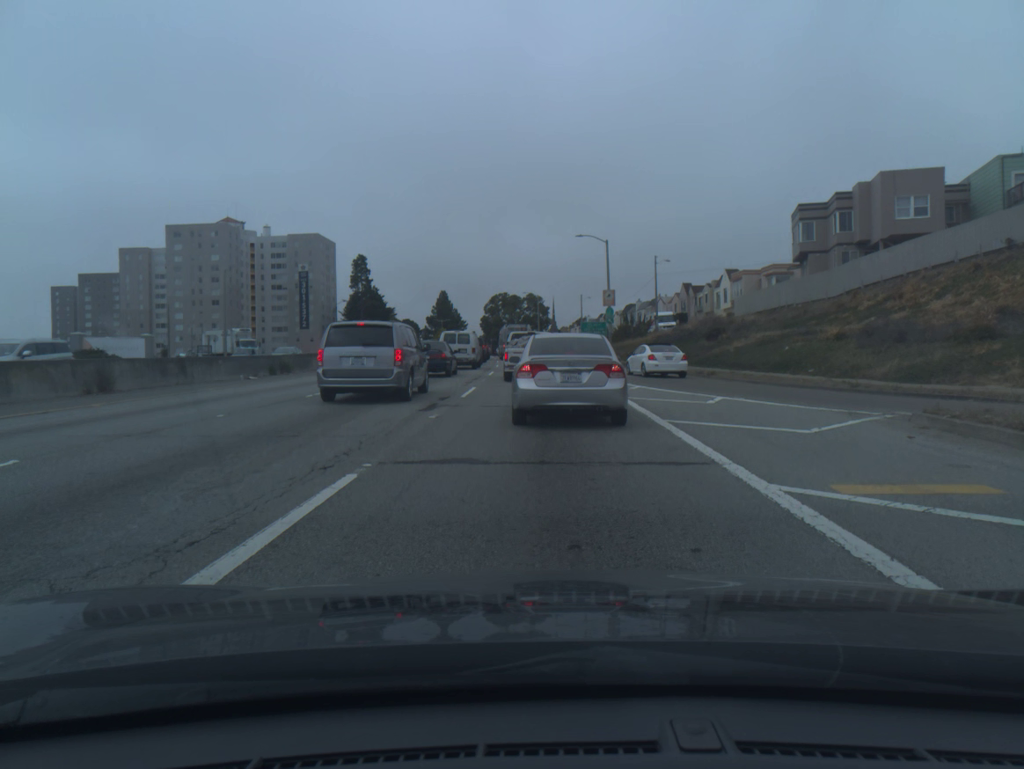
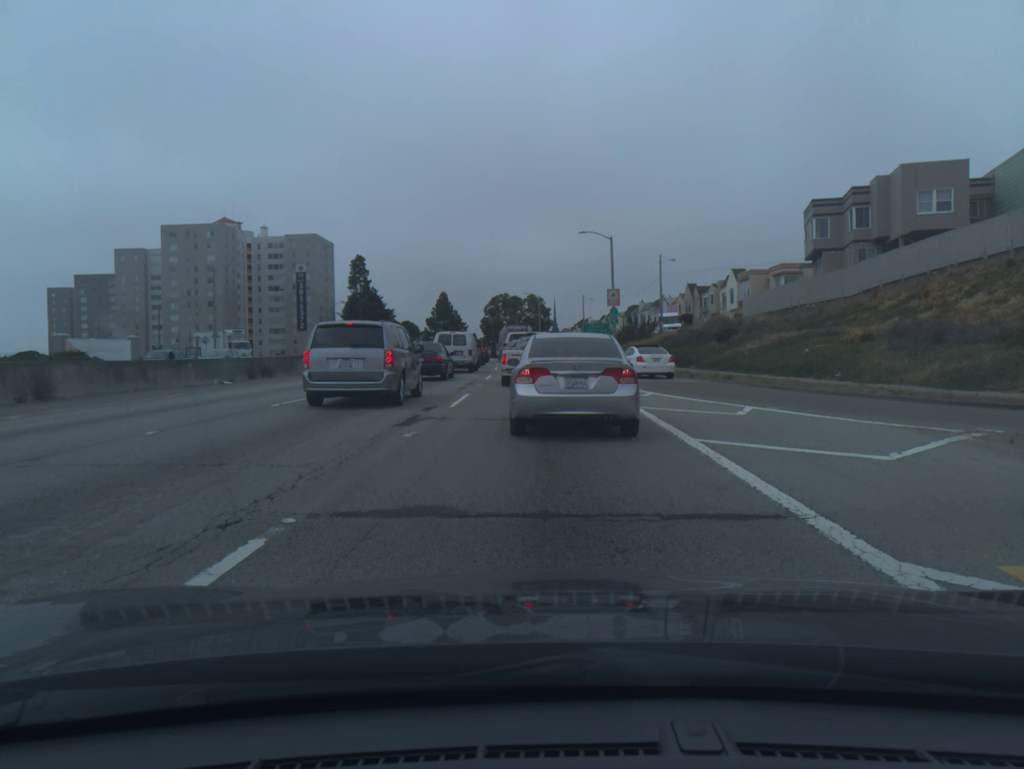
(0.0, +2.5) m; -1°
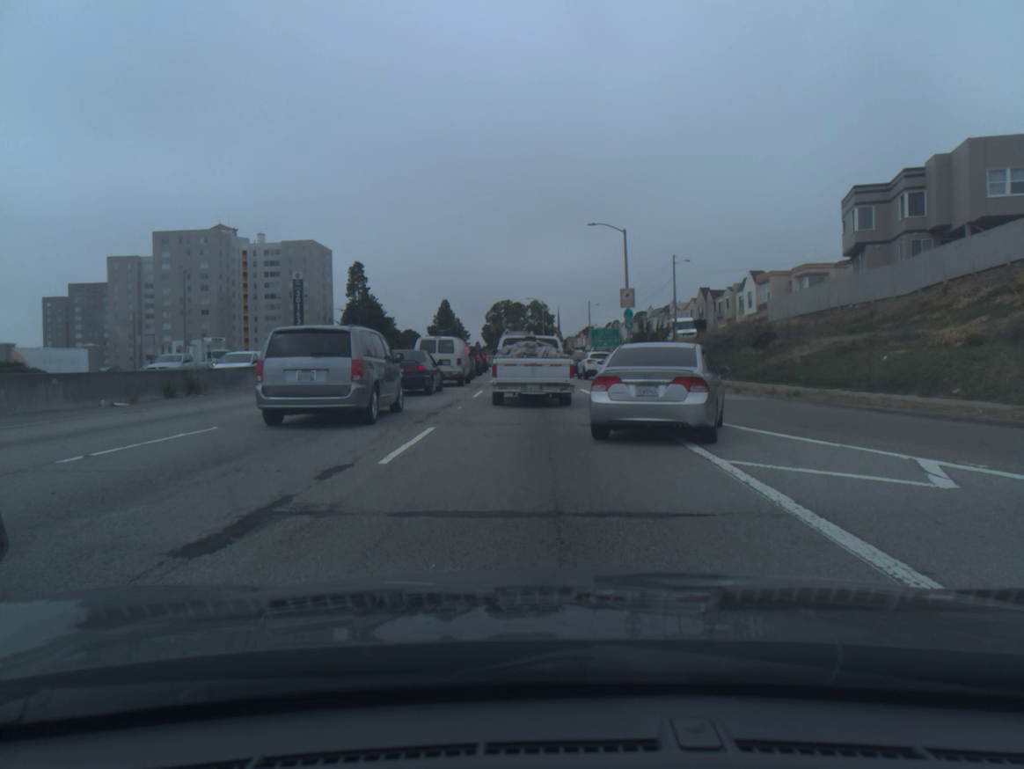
(0.0, +7.4) m; 0°
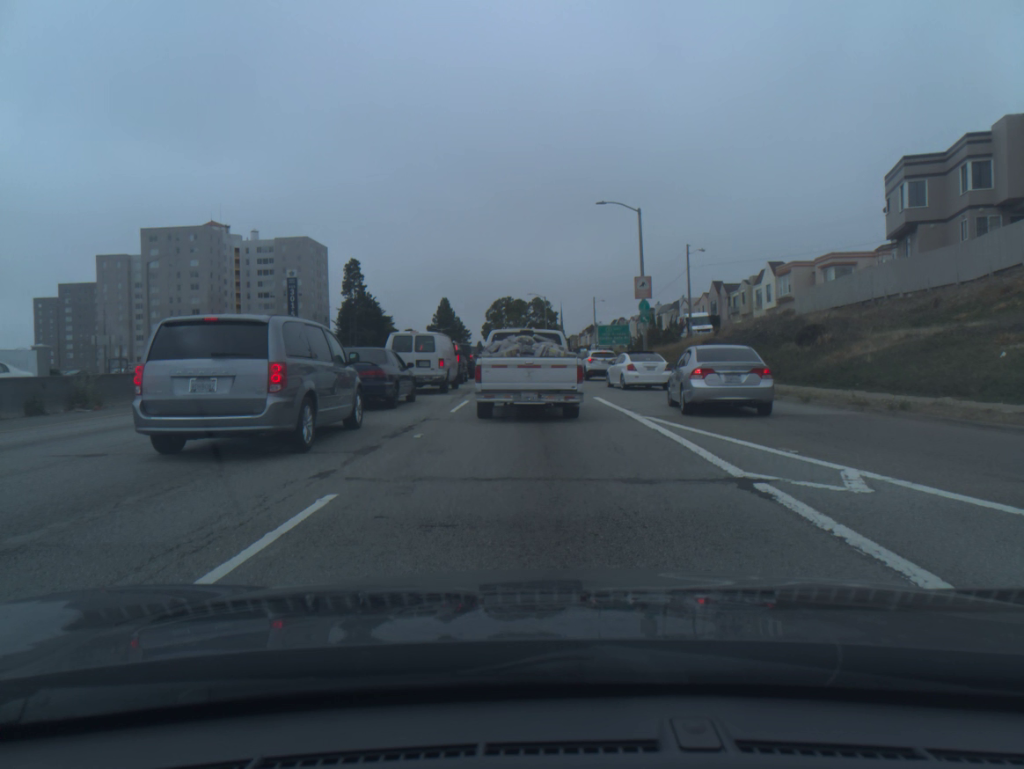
(0.0, +6.3) m; 0°
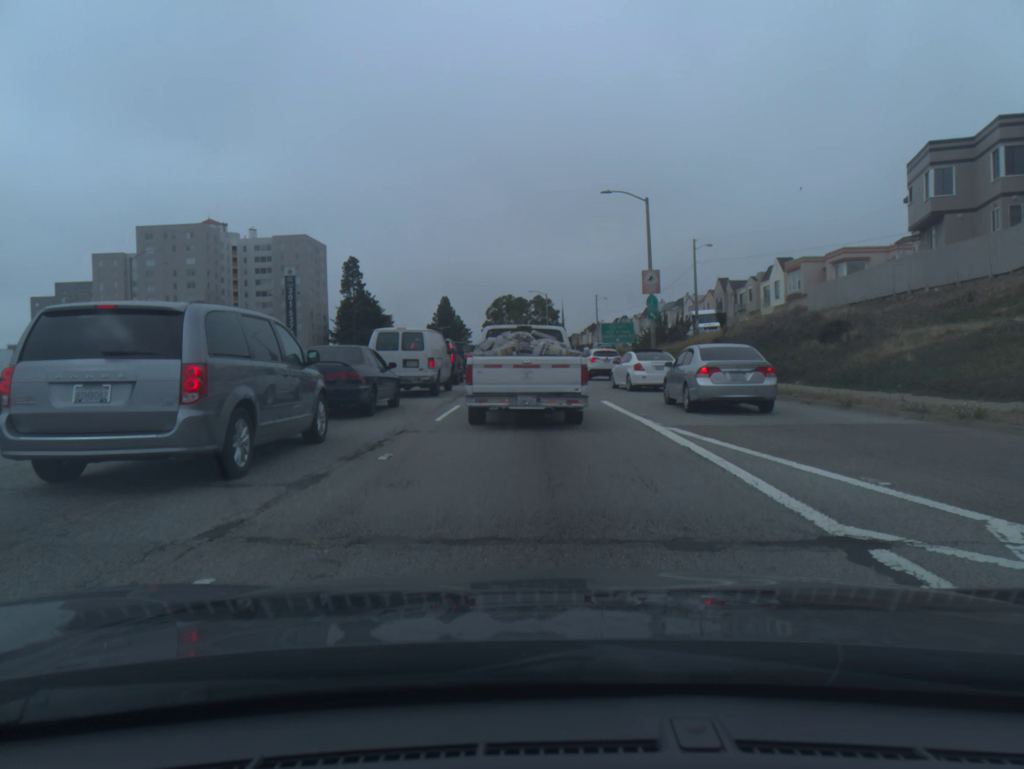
(0.0, +2.6) m; 0°
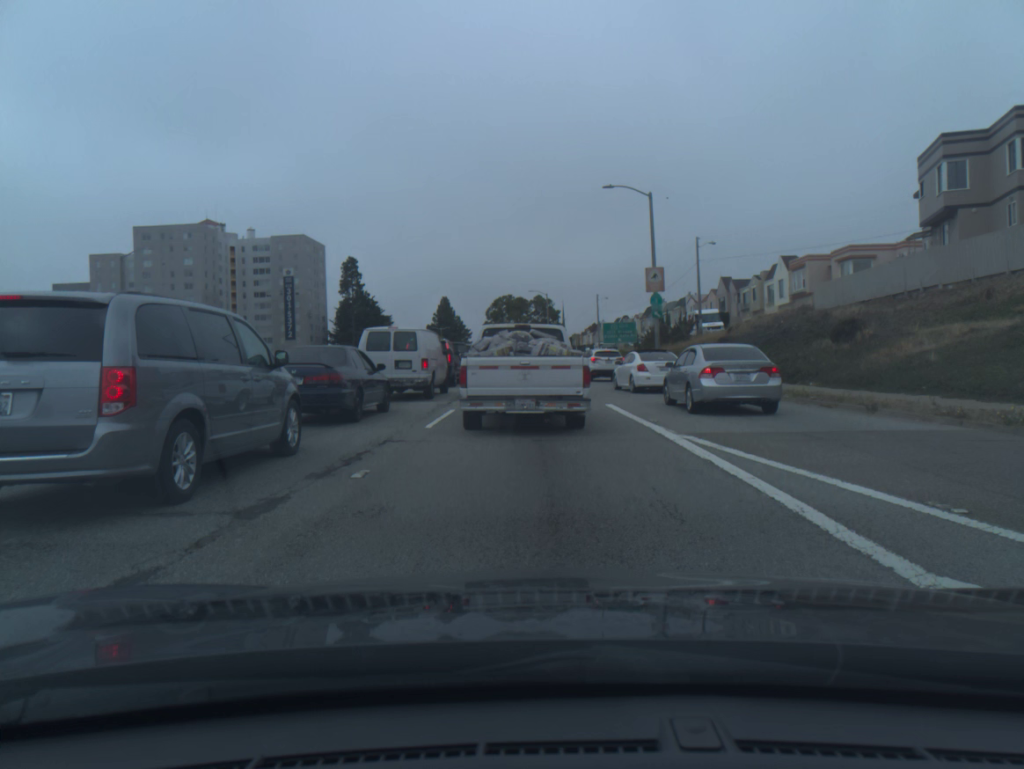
(0.0, +1.3) m; 0°
